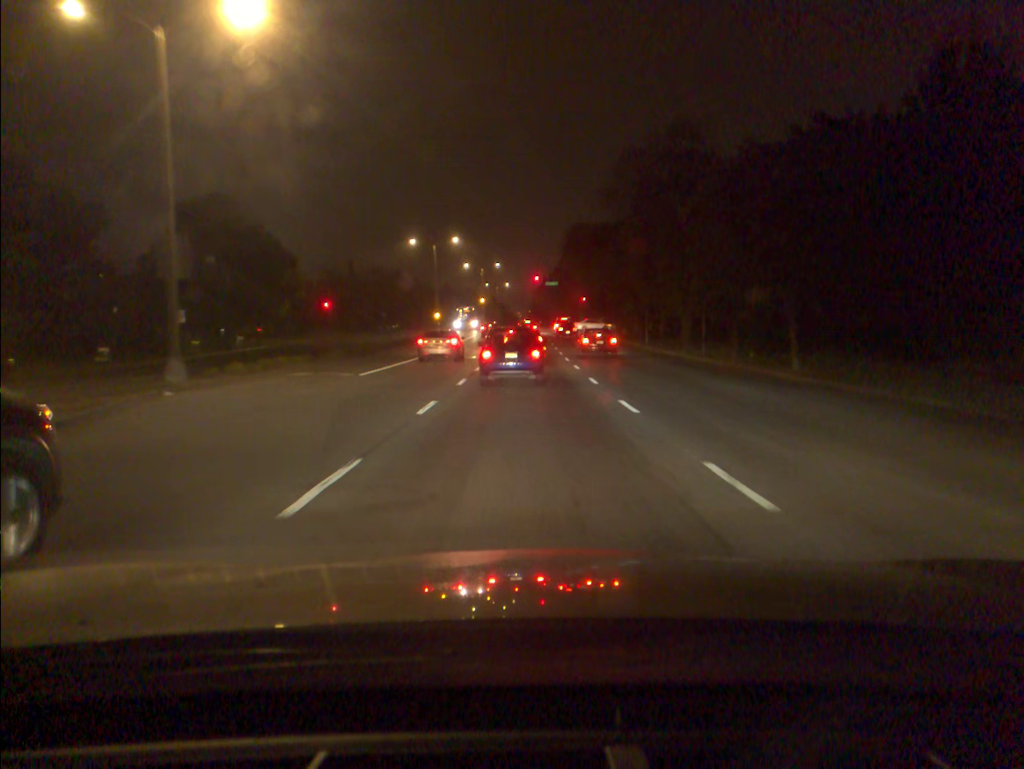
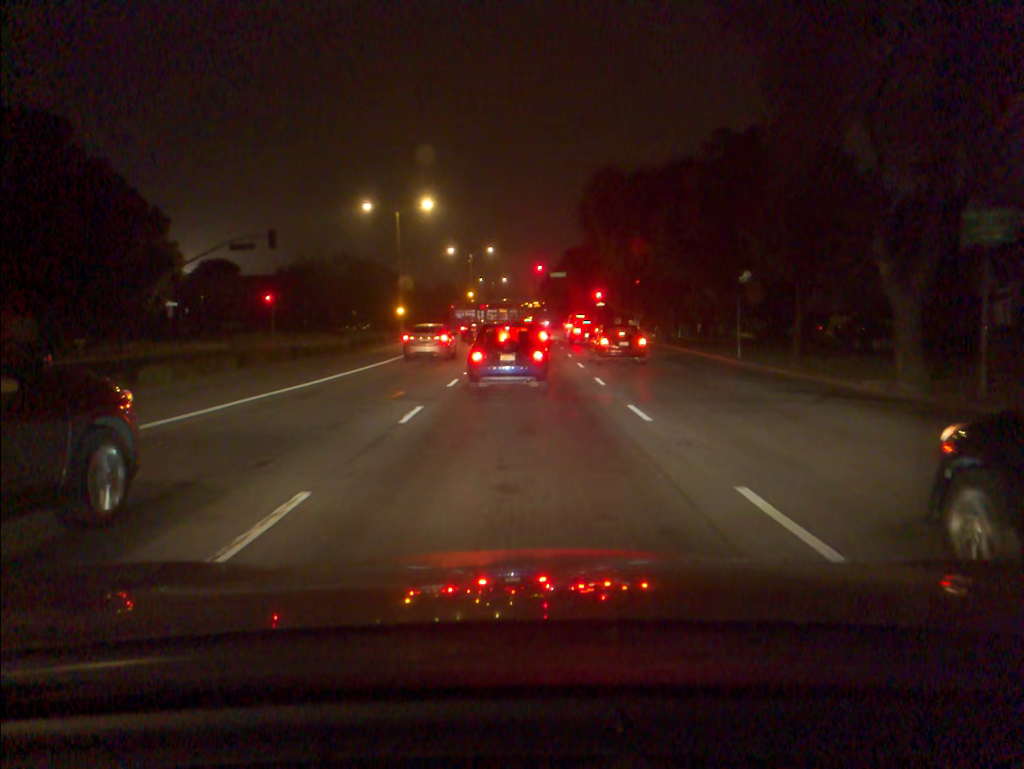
(-0.1, +23.6) m; 0°
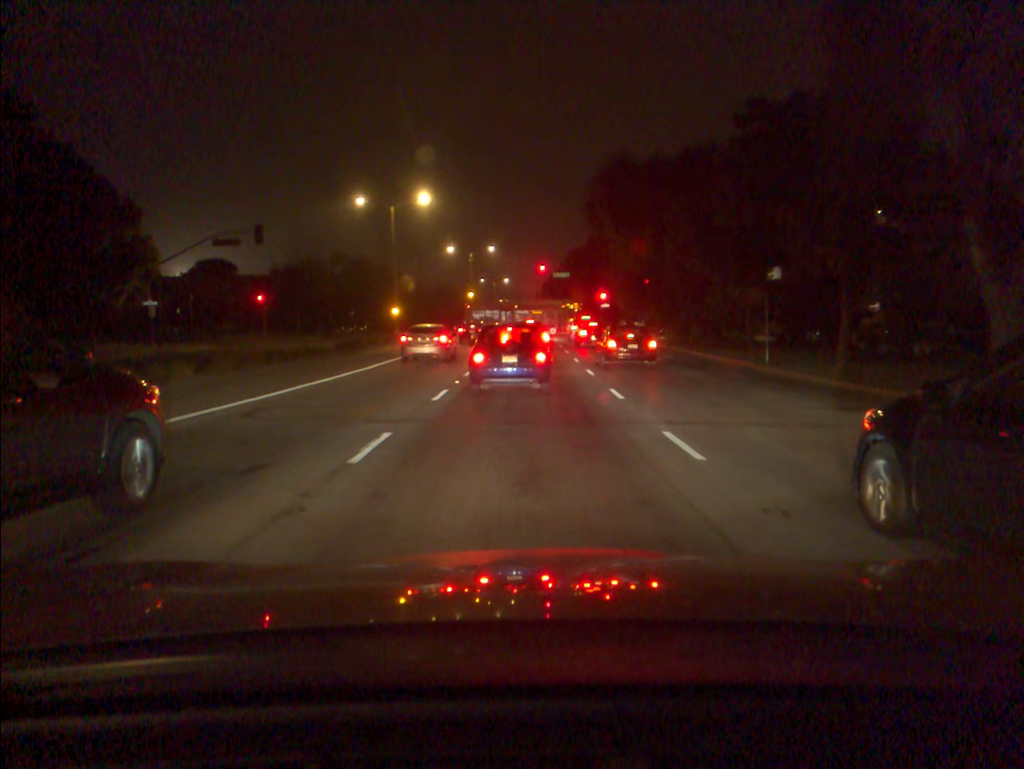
(0.0, +3.4) m; 0°
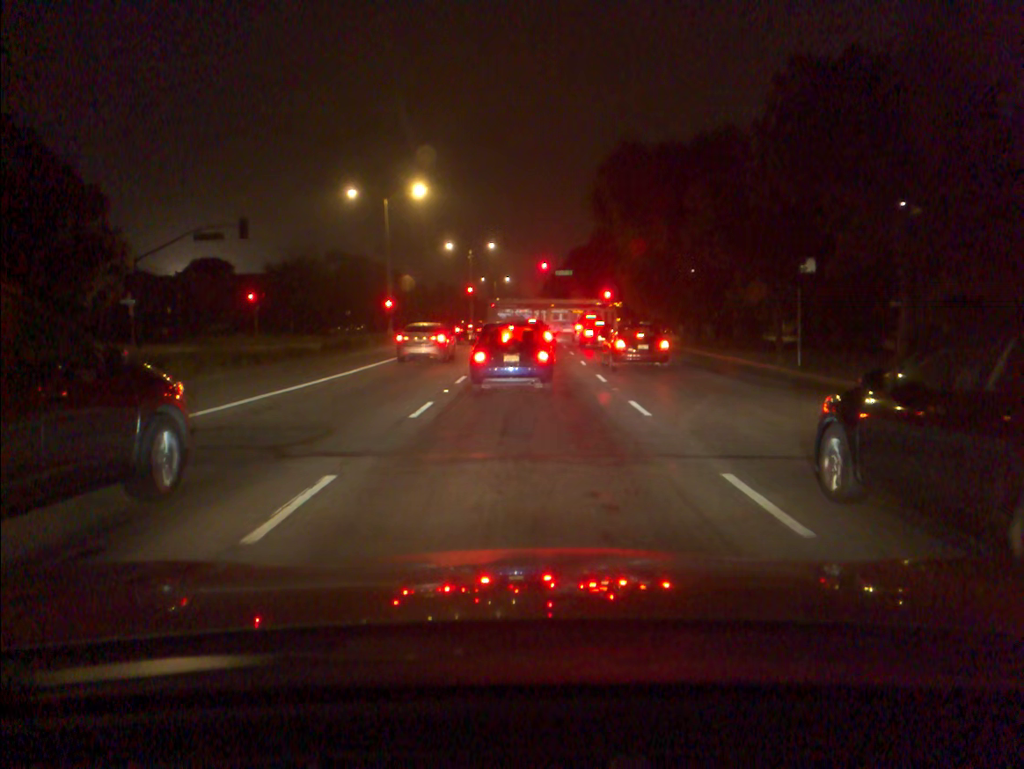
(0.0, +3.1) m; 0°
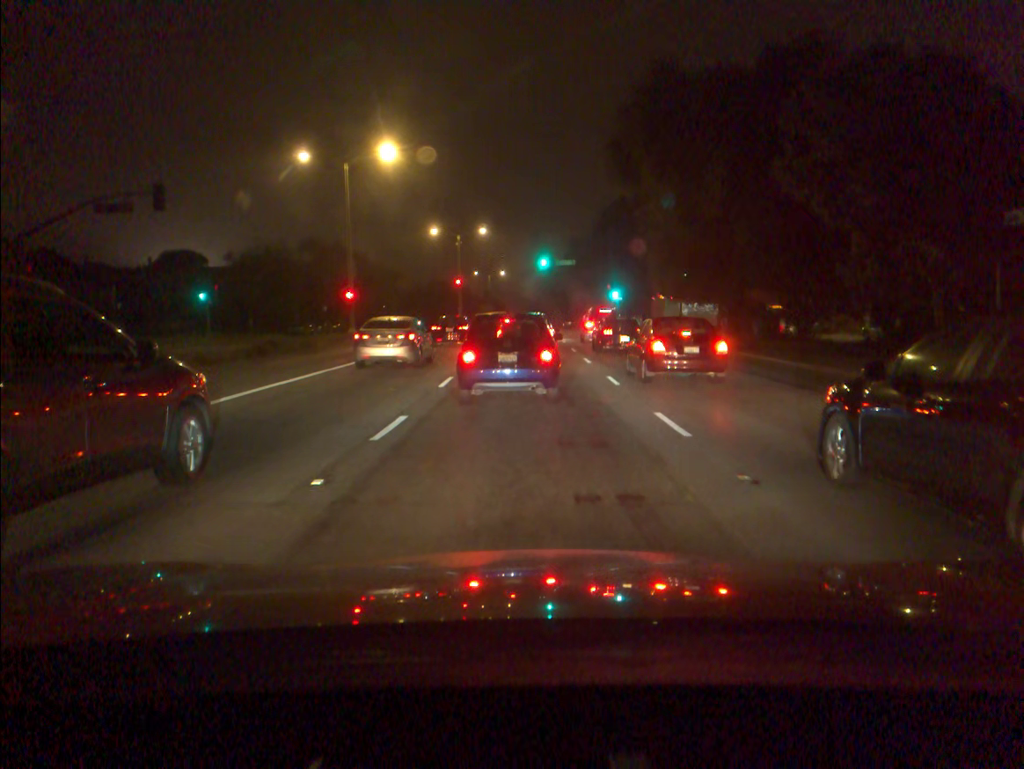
(0.0, +10.3) m; 0°
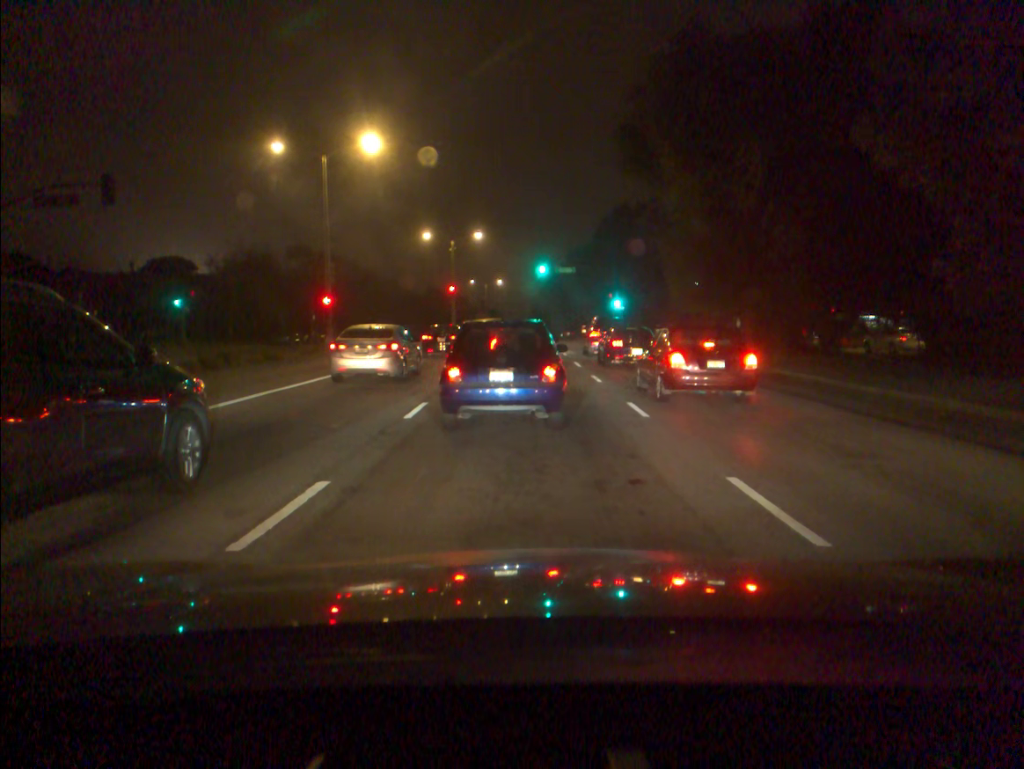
(0.0, +4.5) m; +1°
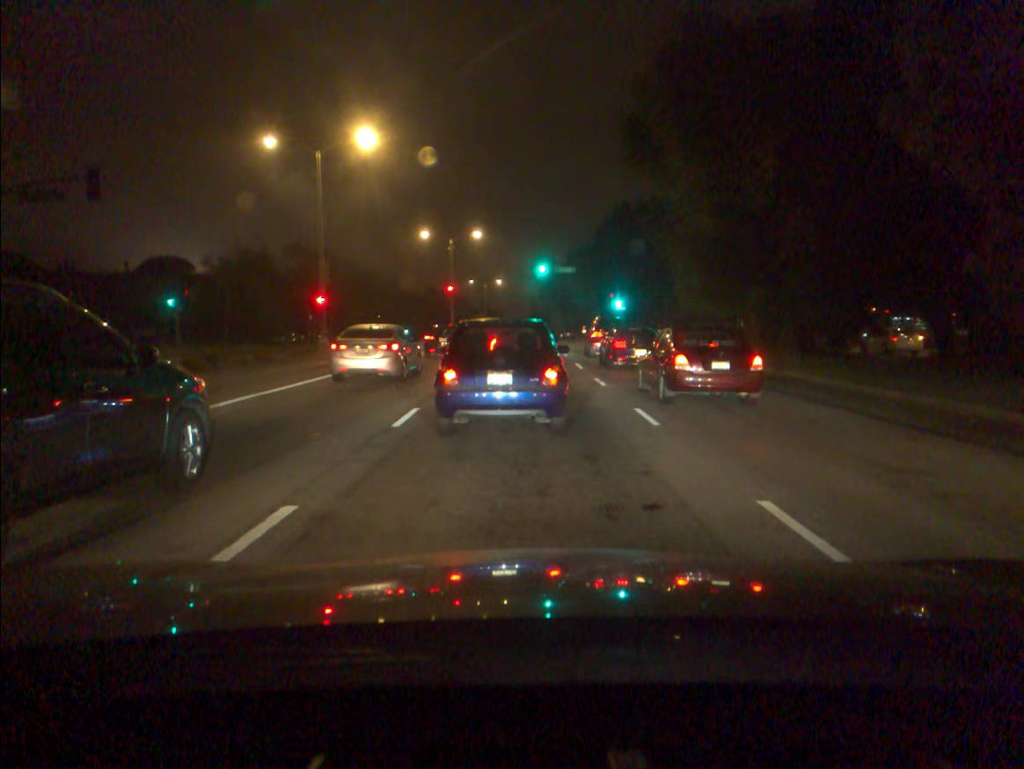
(0.0, +1.0) m; -1°
